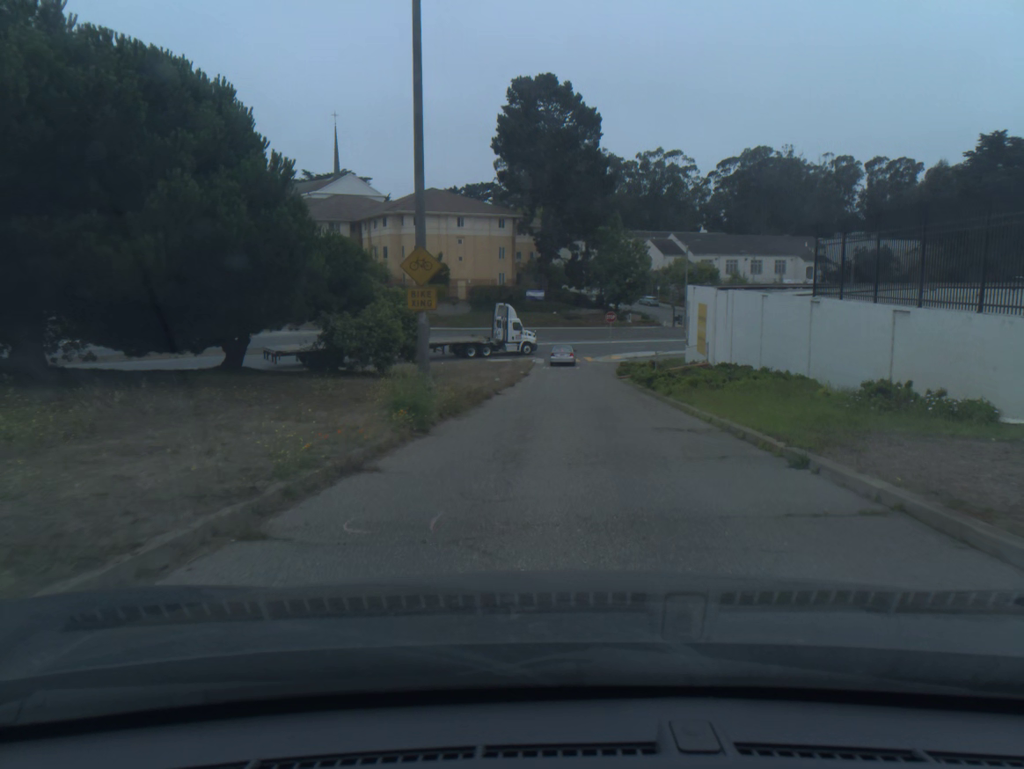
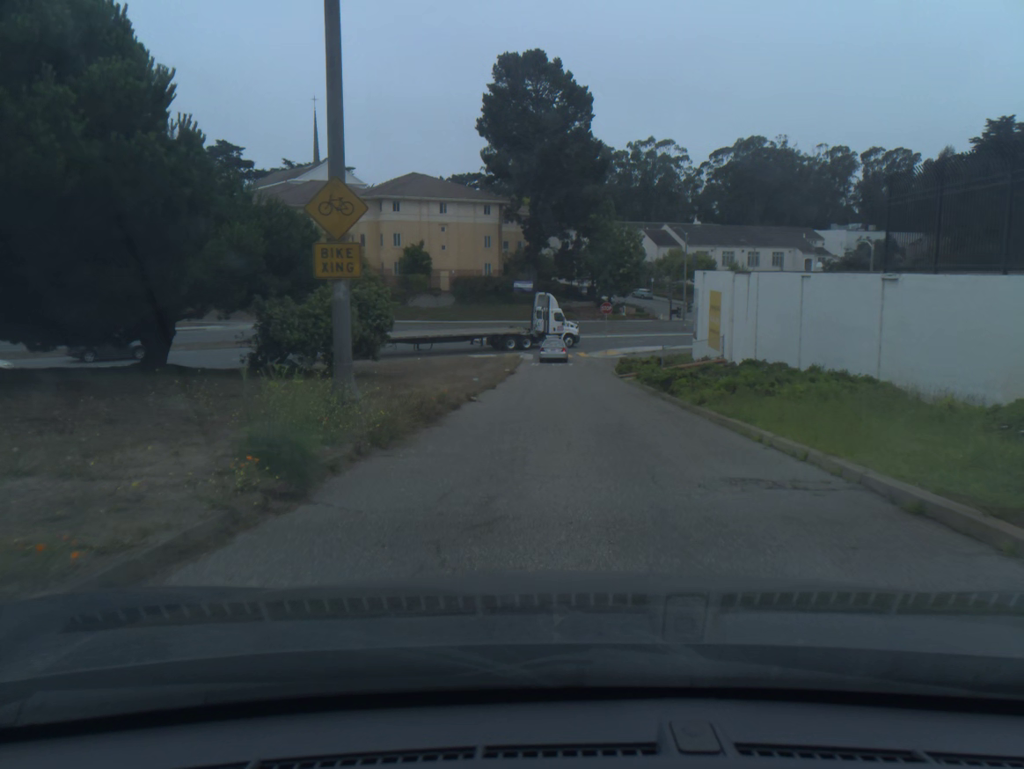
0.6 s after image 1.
(0.0, +5.6) m; +1°
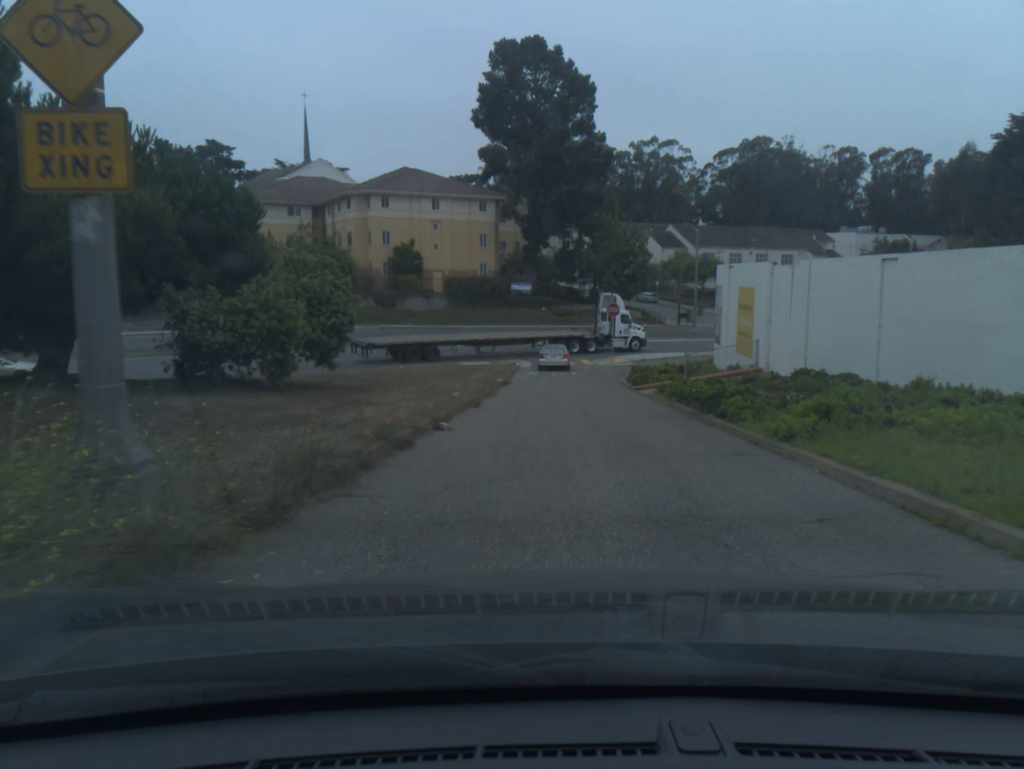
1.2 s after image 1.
(0.0, +5.7) m; 0°
